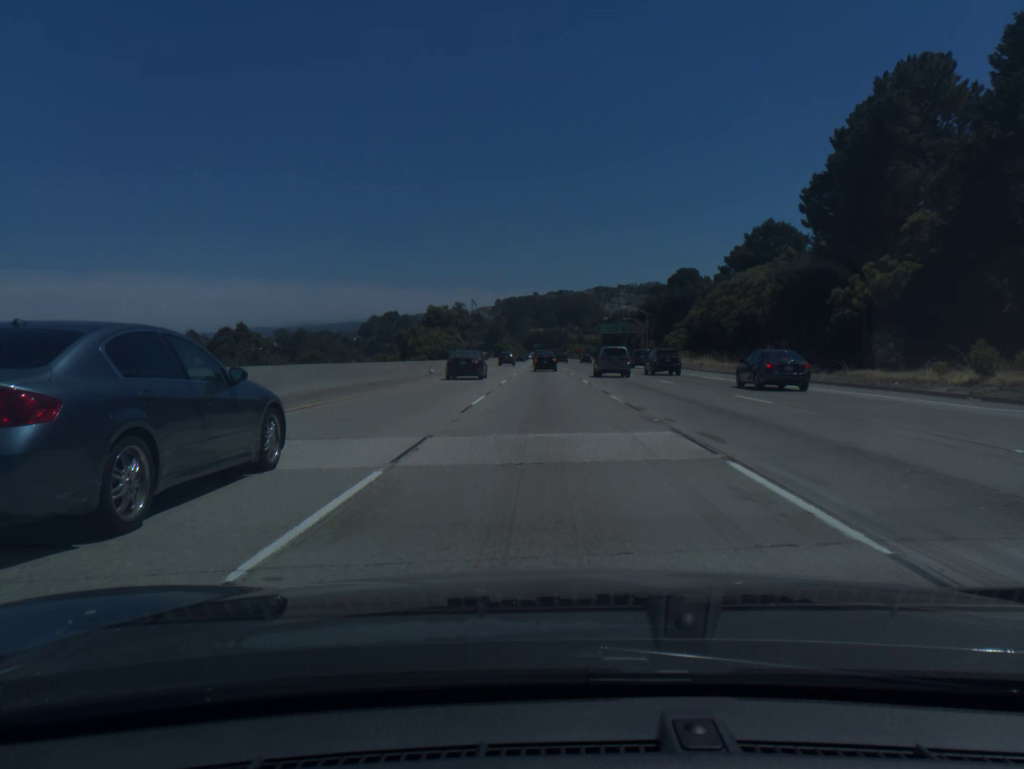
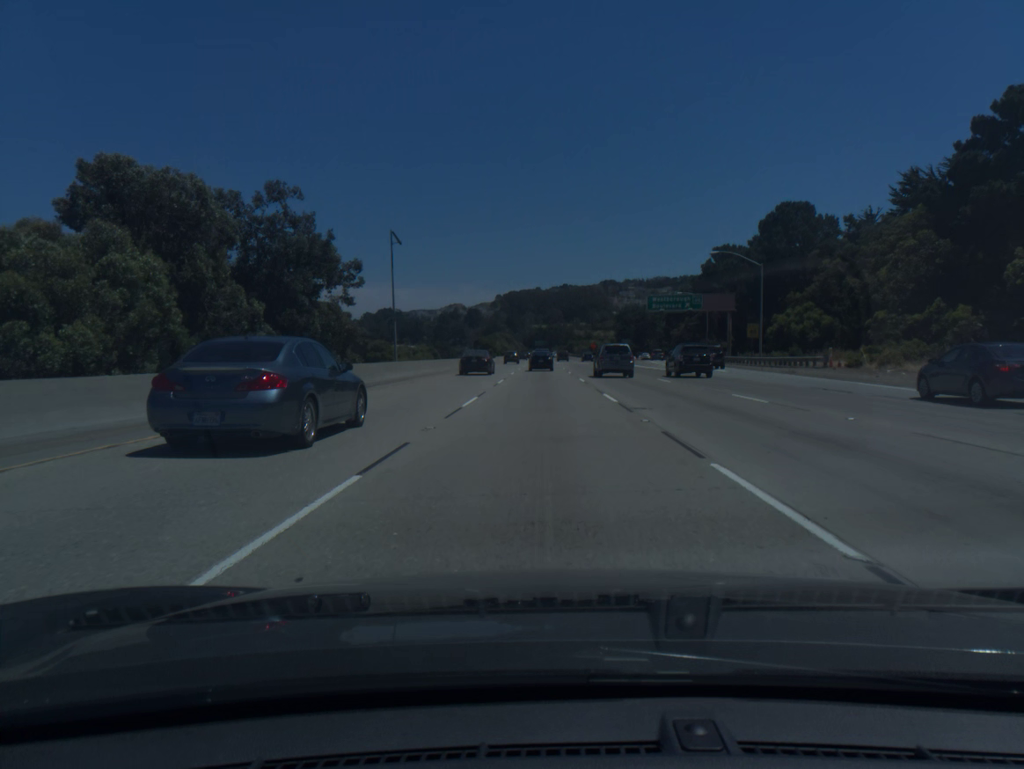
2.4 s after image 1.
(+0.2, +73.5) m; 0°
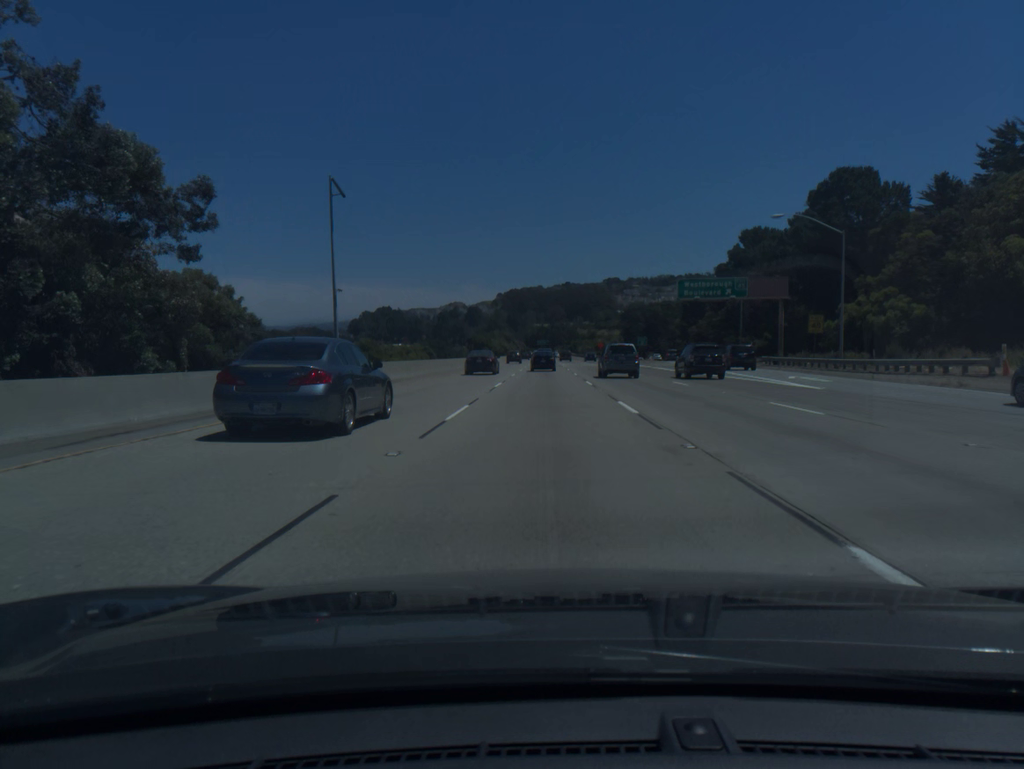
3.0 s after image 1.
(0.0, +18.2) m; 0°
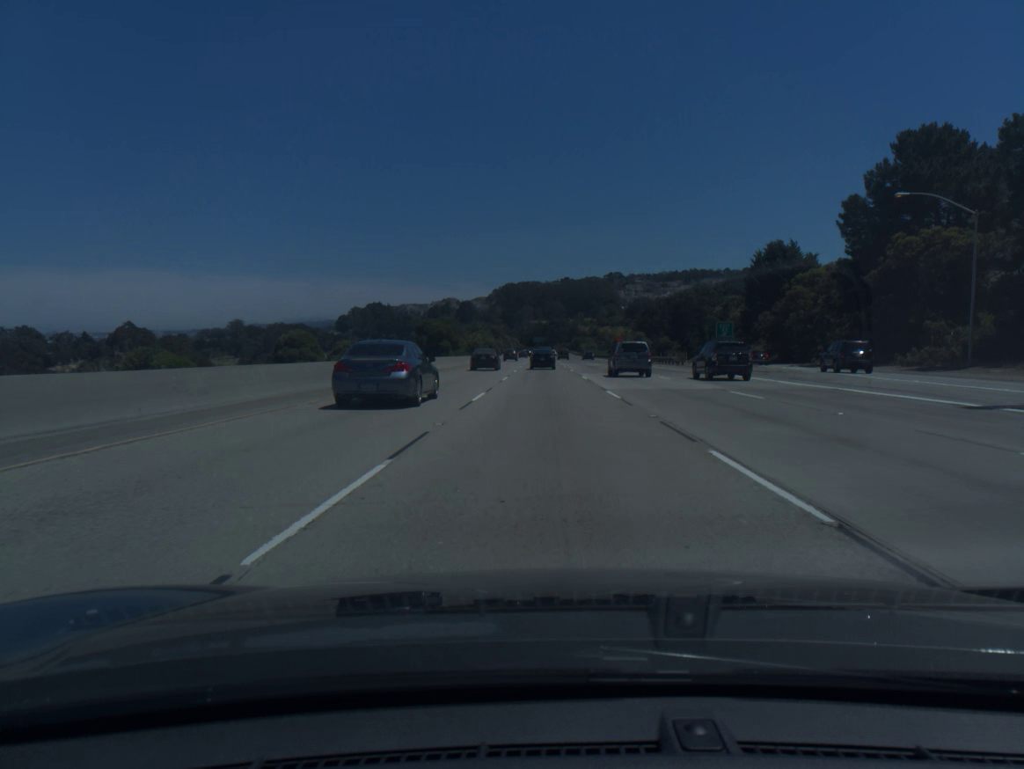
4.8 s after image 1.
(0.0, +54.1) m; 0°
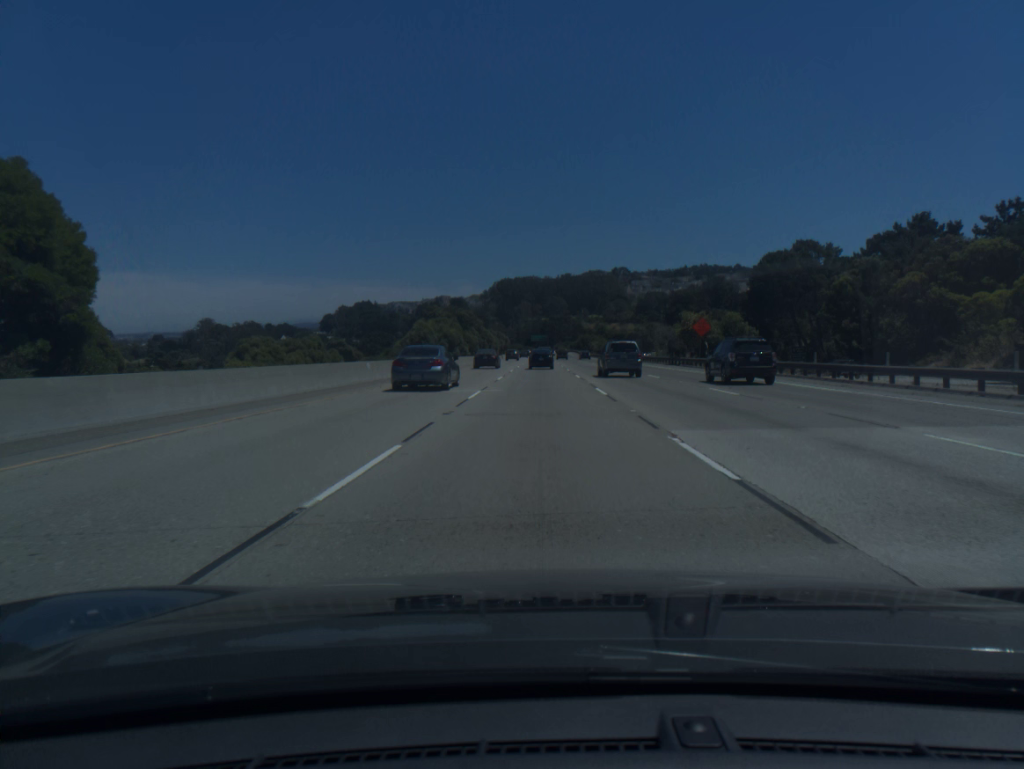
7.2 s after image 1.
(+0.2, +71.2) m; 0°
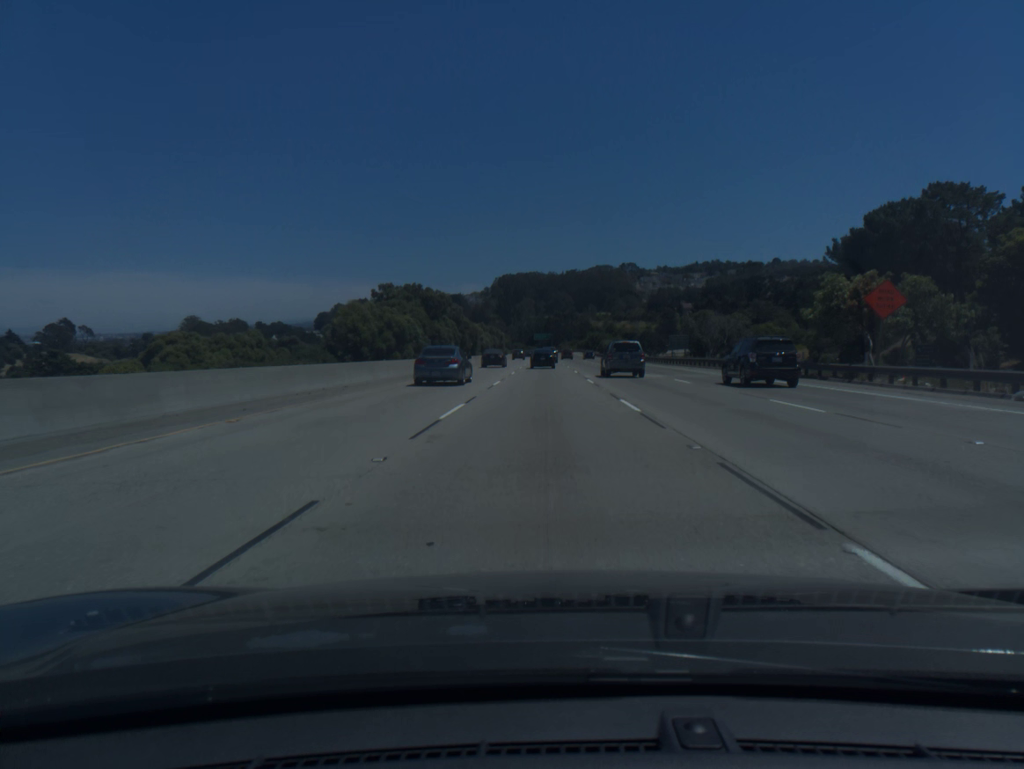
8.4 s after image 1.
(-0.1, +35.6) m; 0°
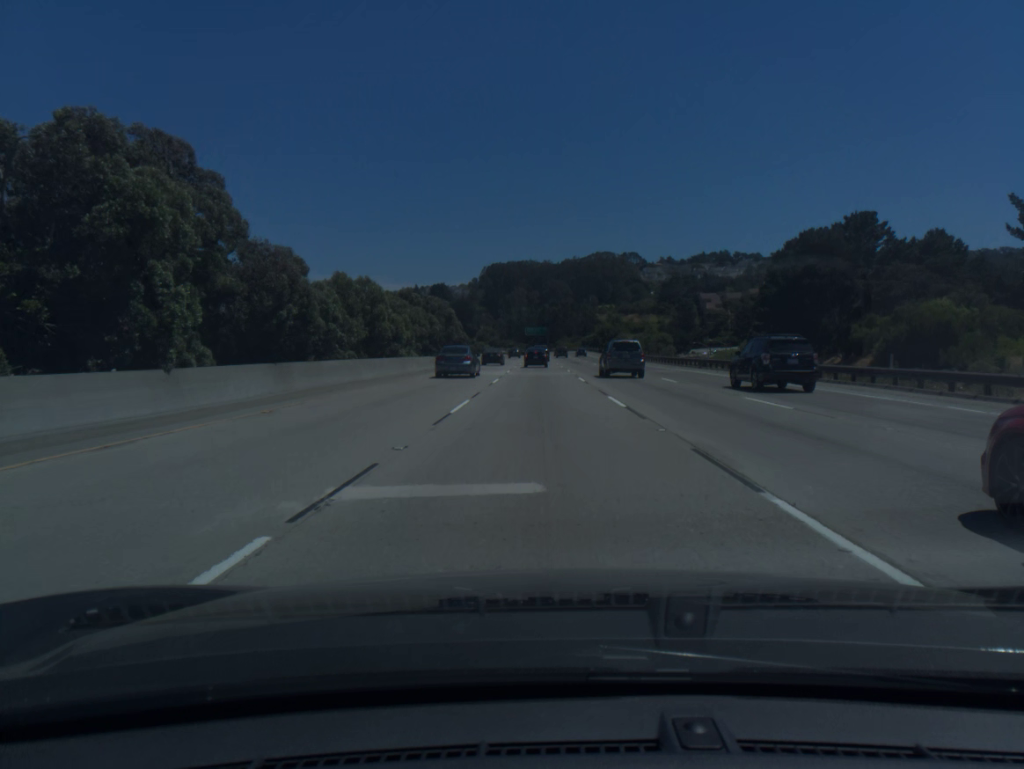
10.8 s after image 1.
(+0.1, +71.4) m; 0°
